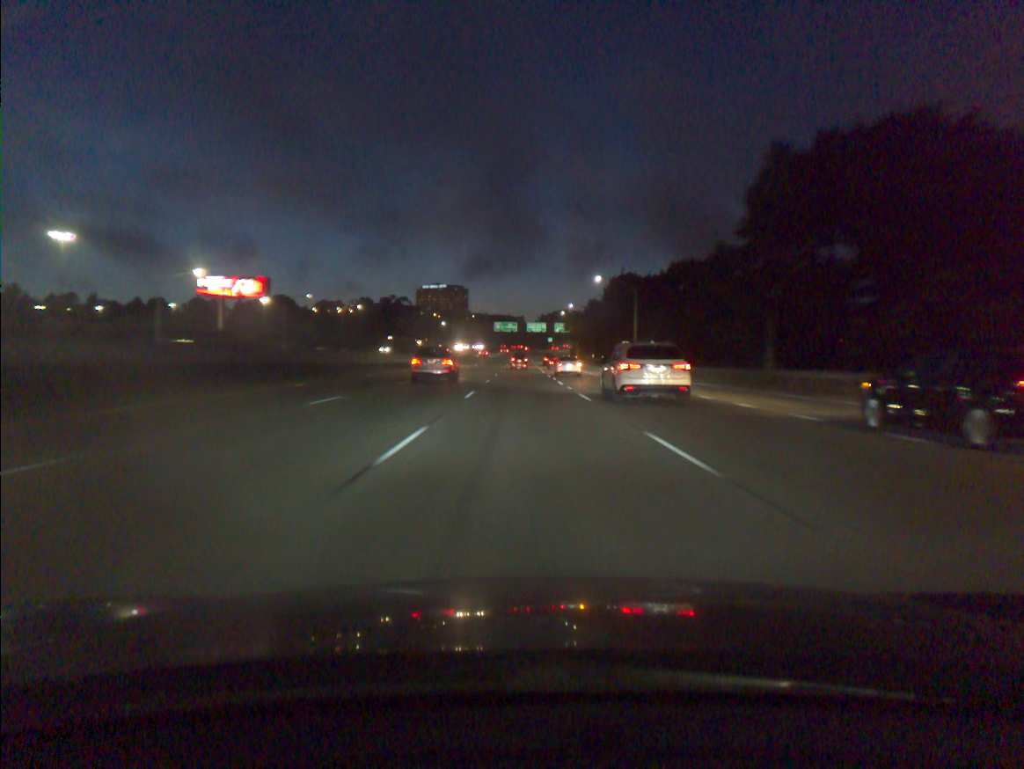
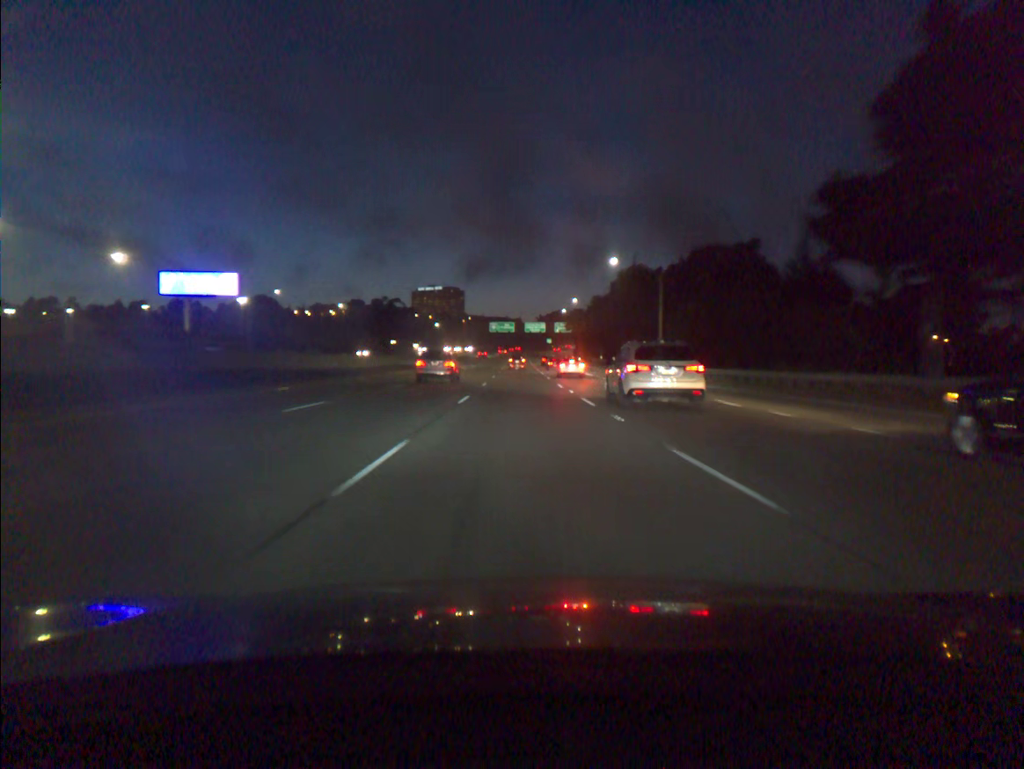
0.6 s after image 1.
(0.0, +16.6) m; 0°
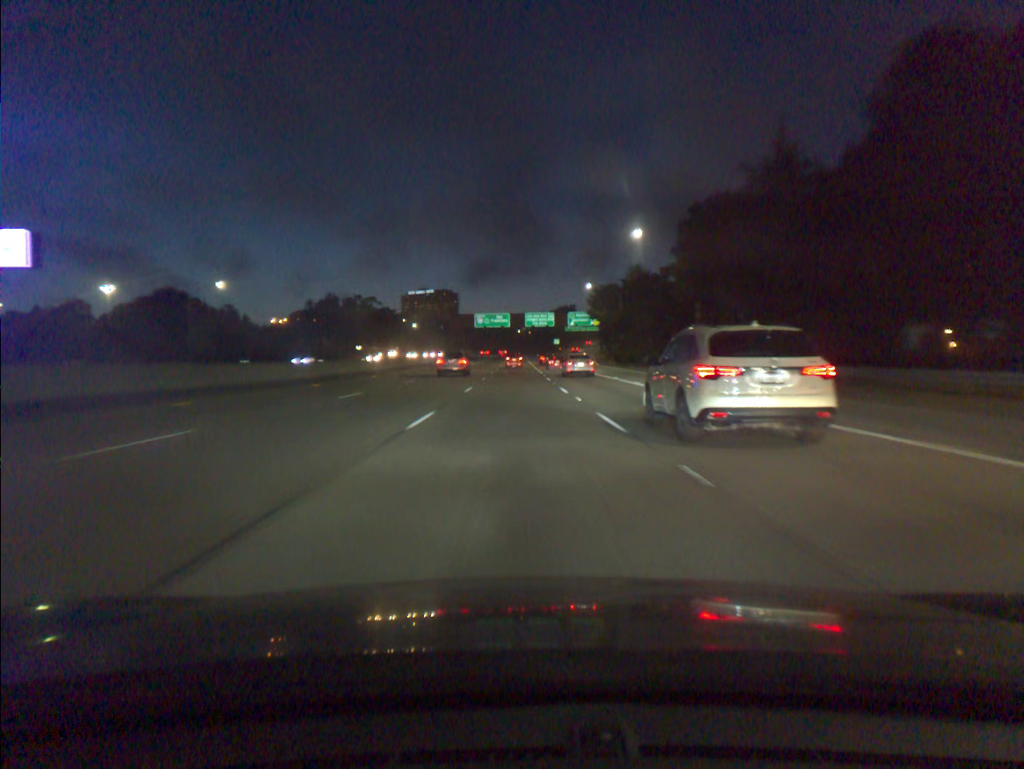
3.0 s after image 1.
(+0.3, +66.4) m; 0°
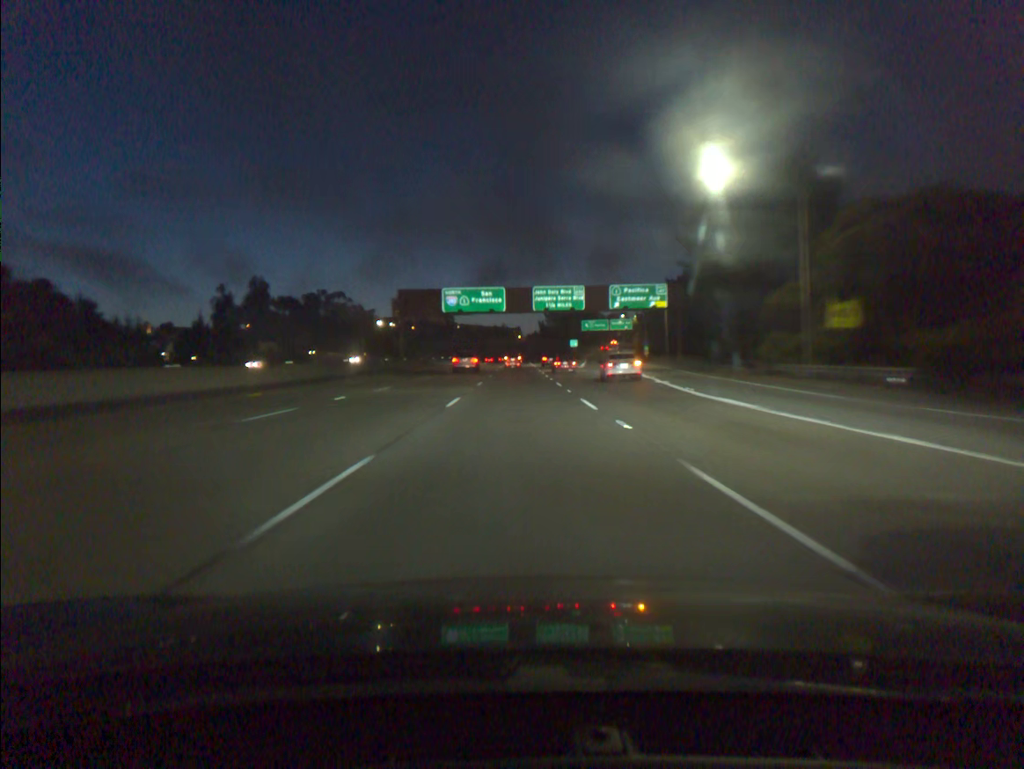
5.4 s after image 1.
(-0.2, +67.1) m; 0°
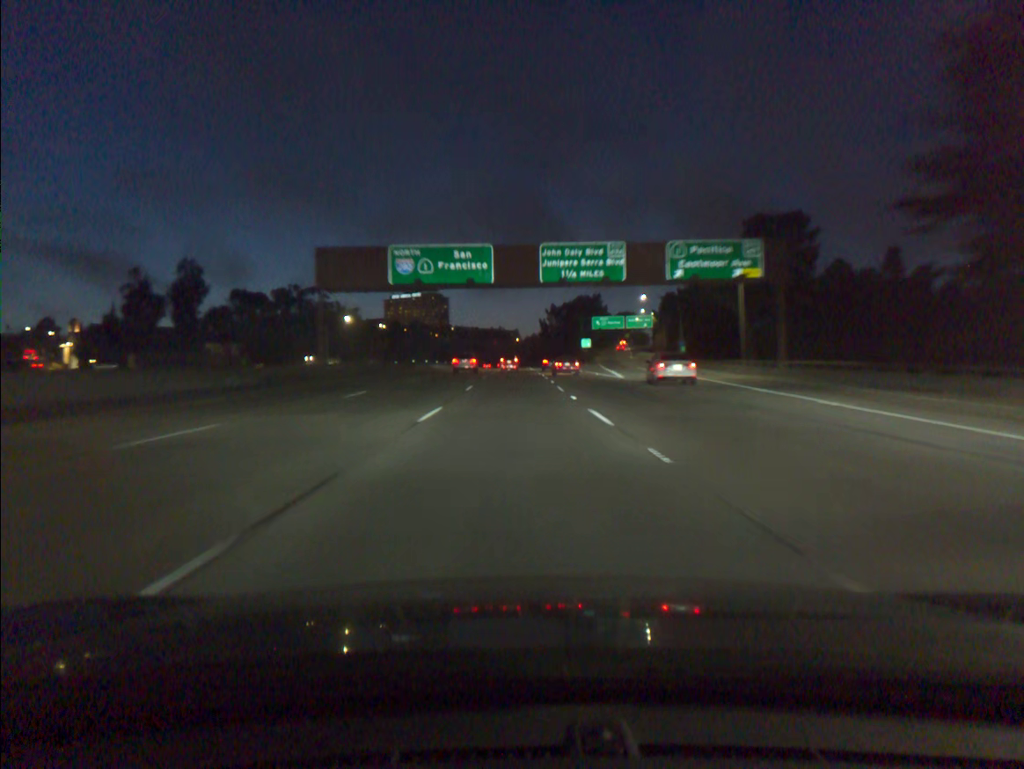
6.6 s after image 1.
(+0.1, +33.8) m; 0°
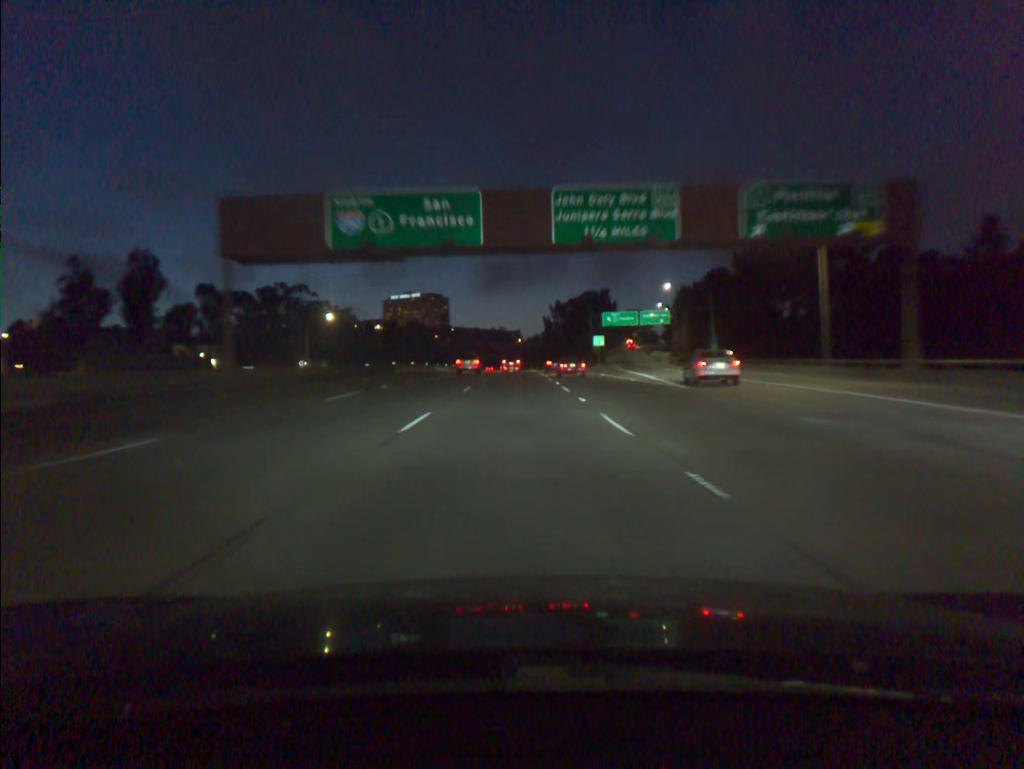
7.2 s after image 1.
(0.0, +16.9) m; 0°
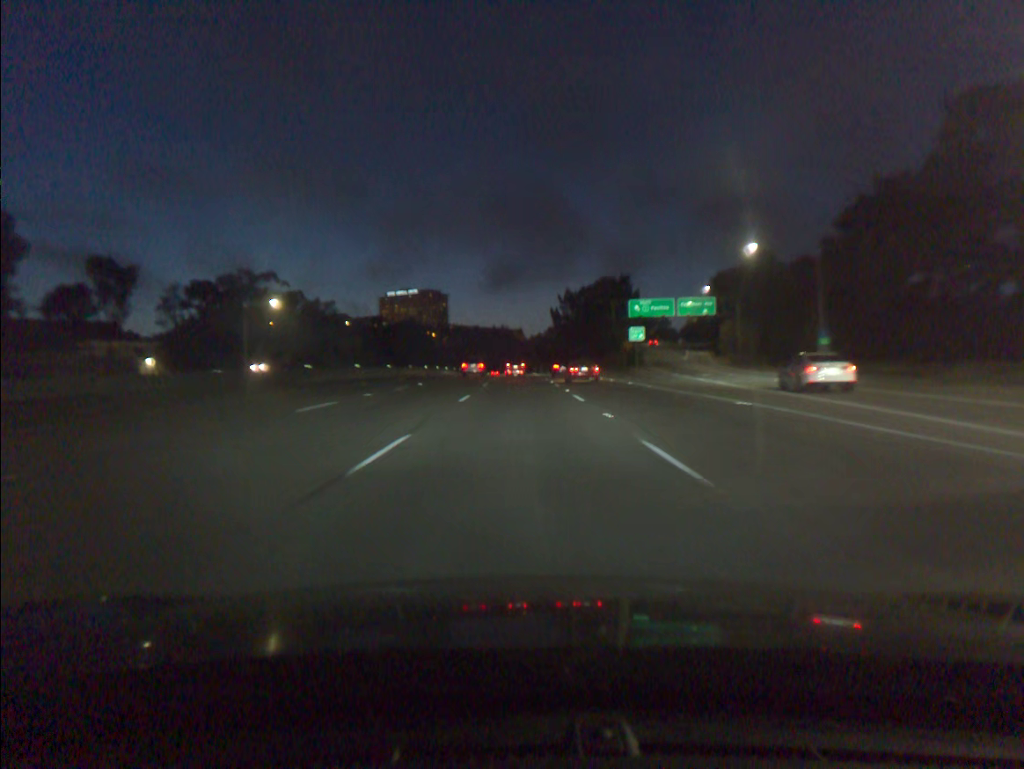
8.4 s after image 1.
(-0.1, +33.6) m; 0°
